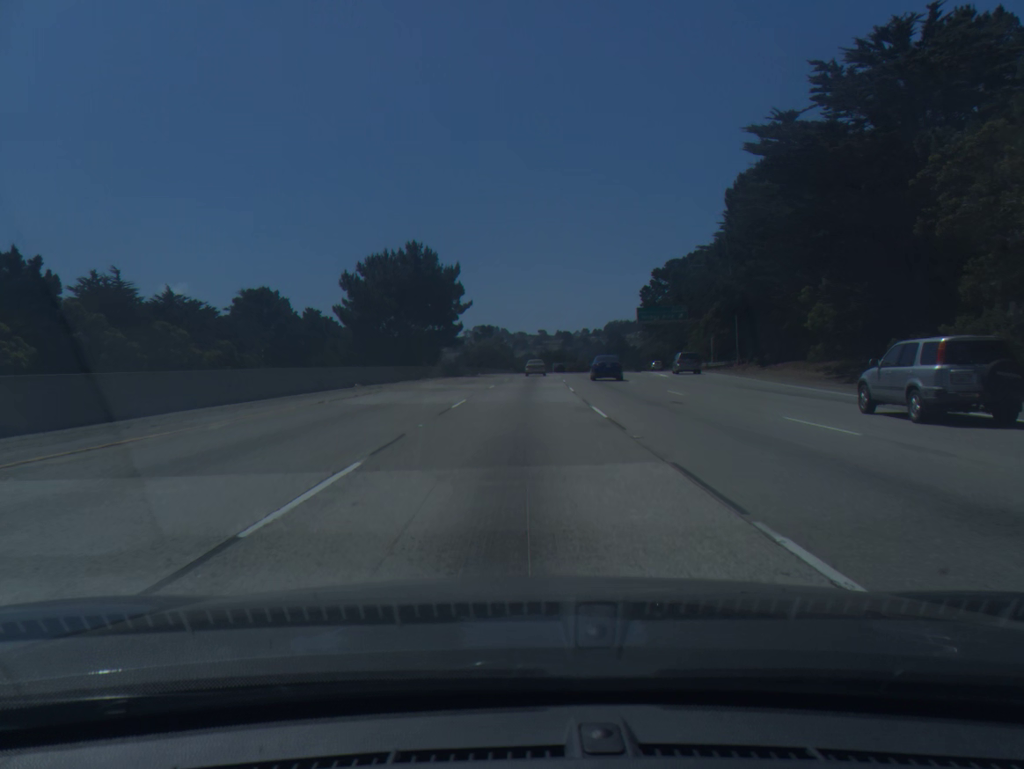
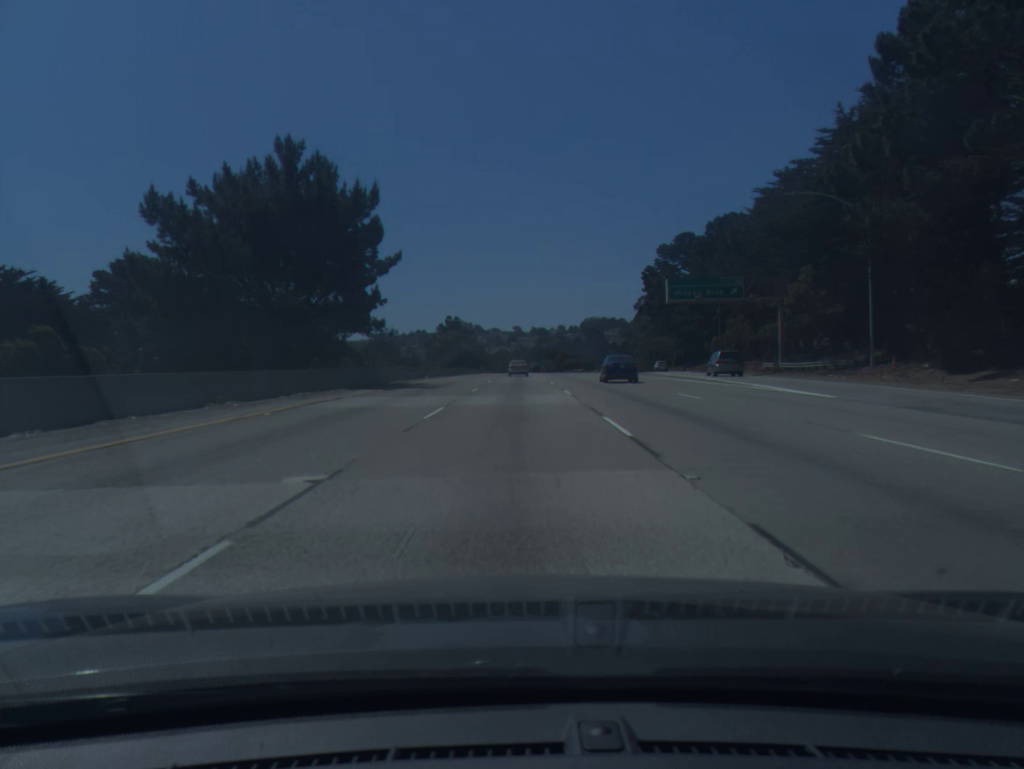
(+0.4, +33.6) m; +2°
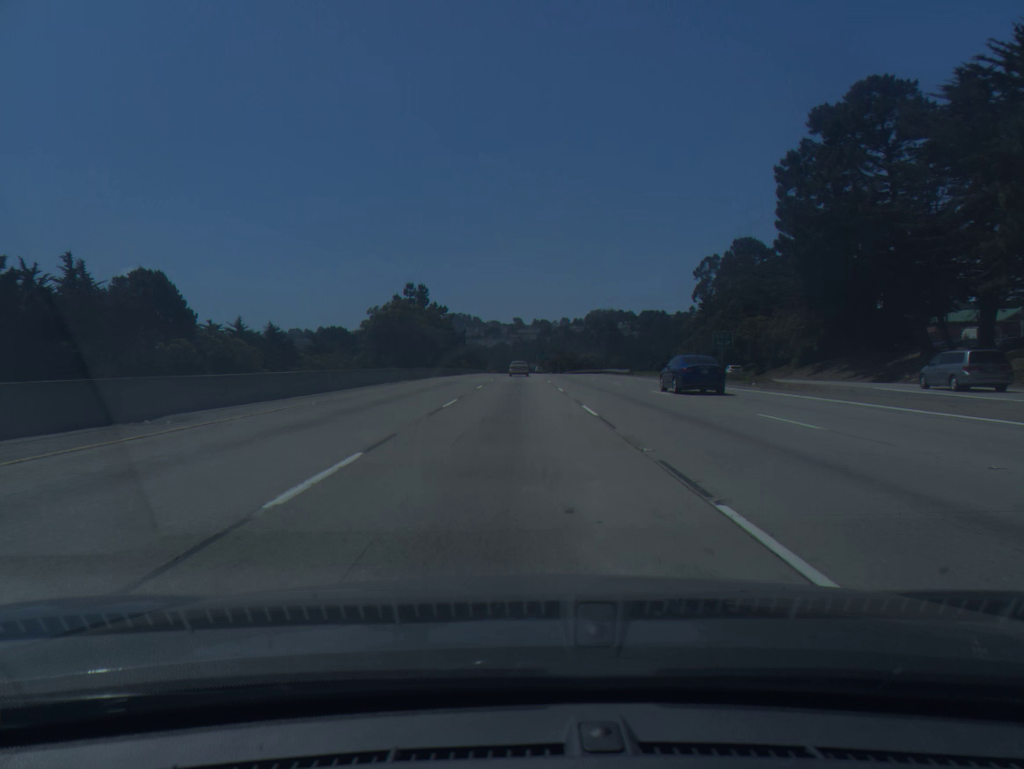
(+0.6, +68.3) m; 0°
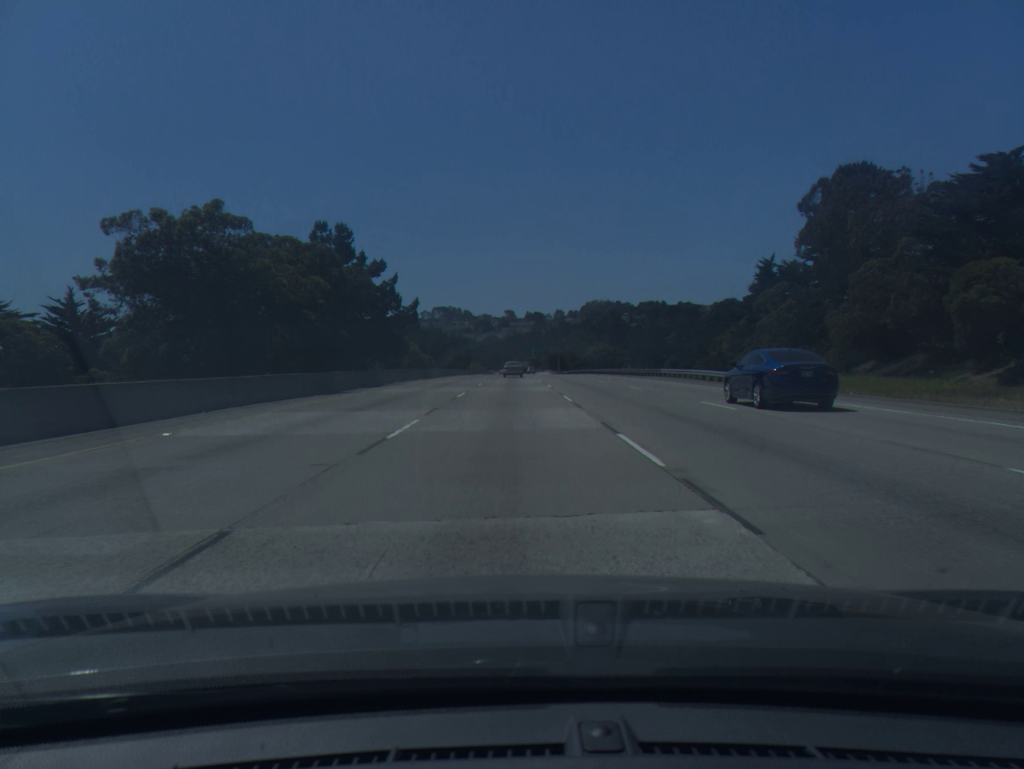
(+0.2, +52.6) m; +1°
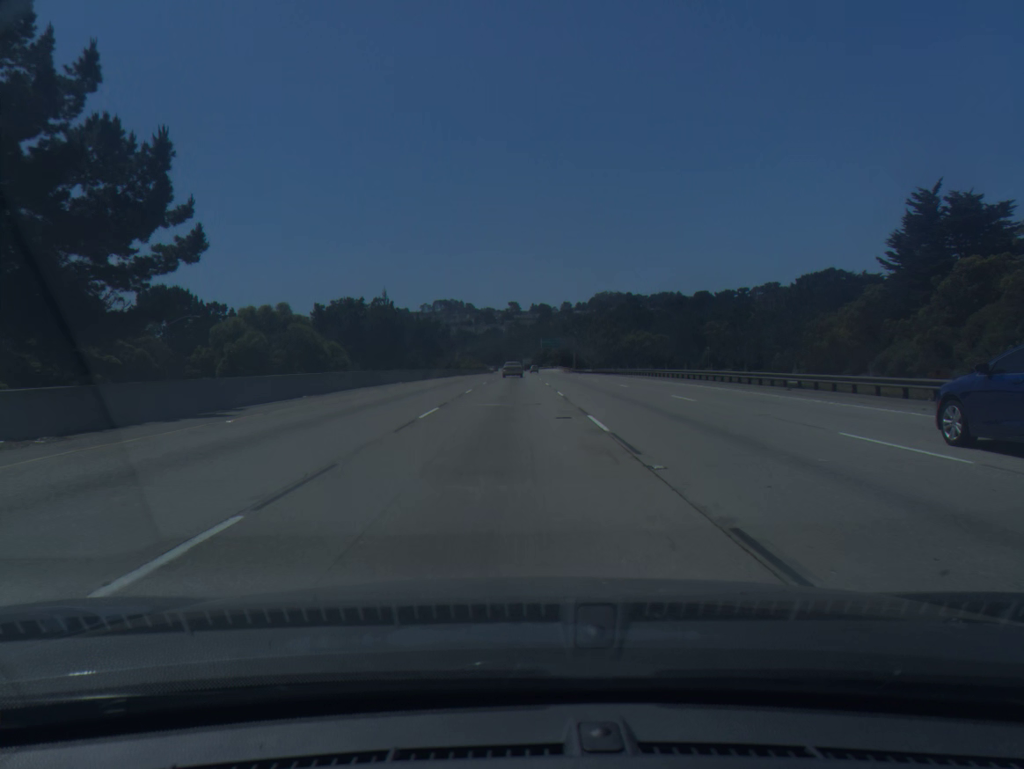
(0.0, +53.9) m; 0°
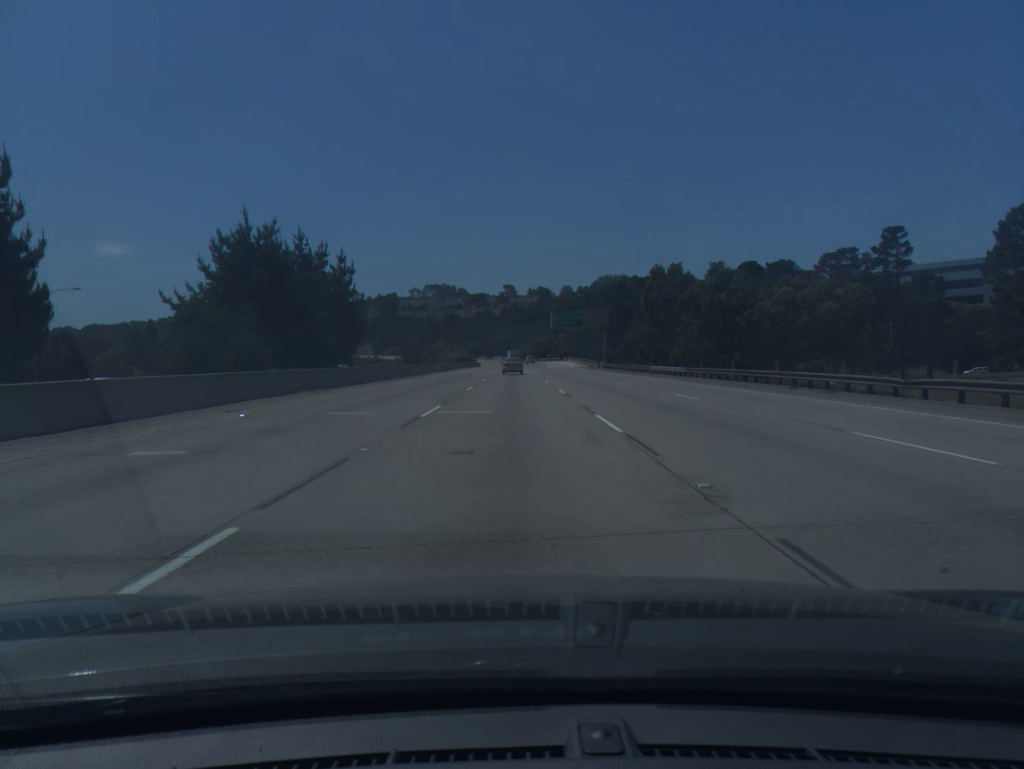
(-0.2, +73.8) m; 0°
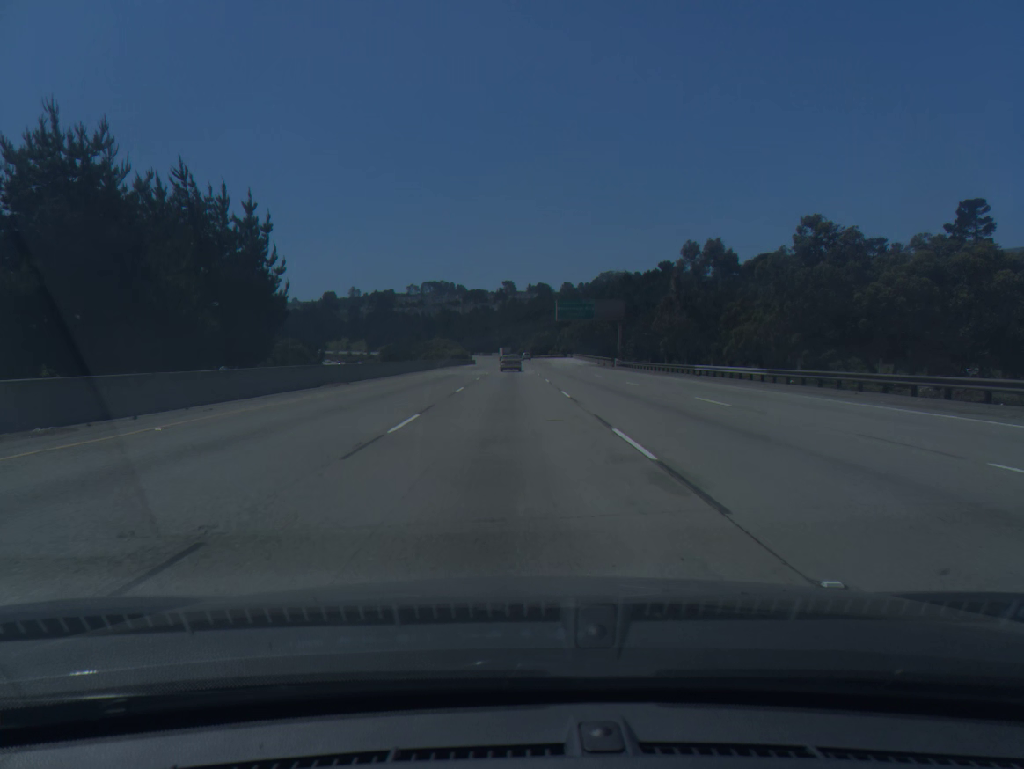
(0.0, +18.4) m; 0°
